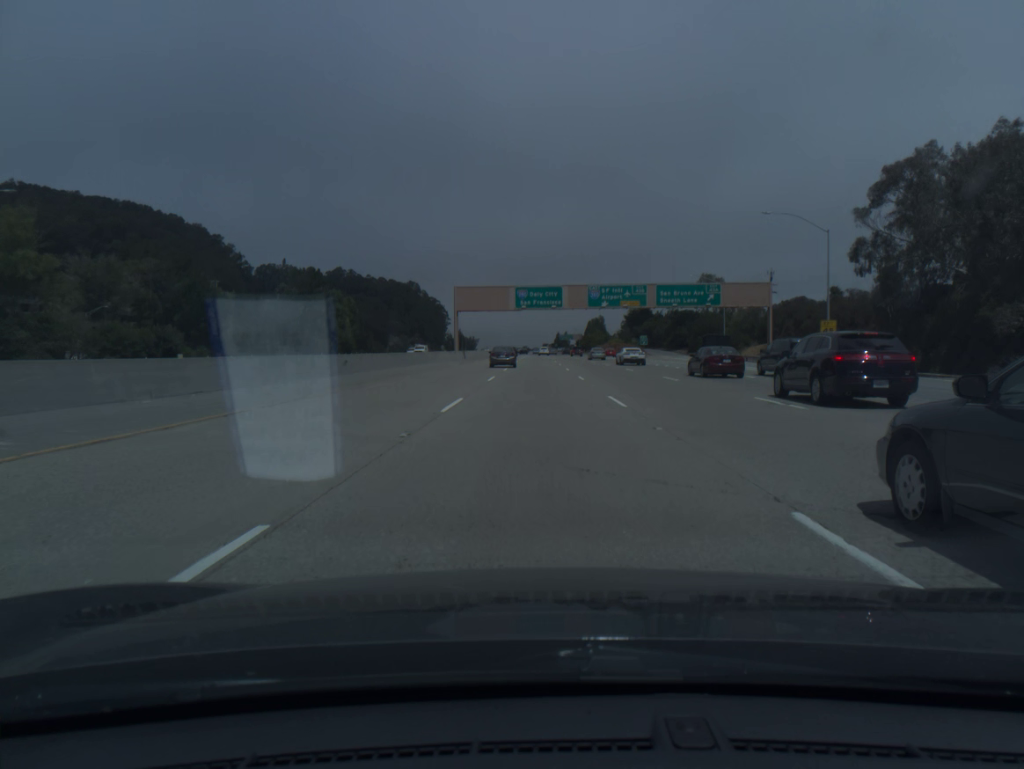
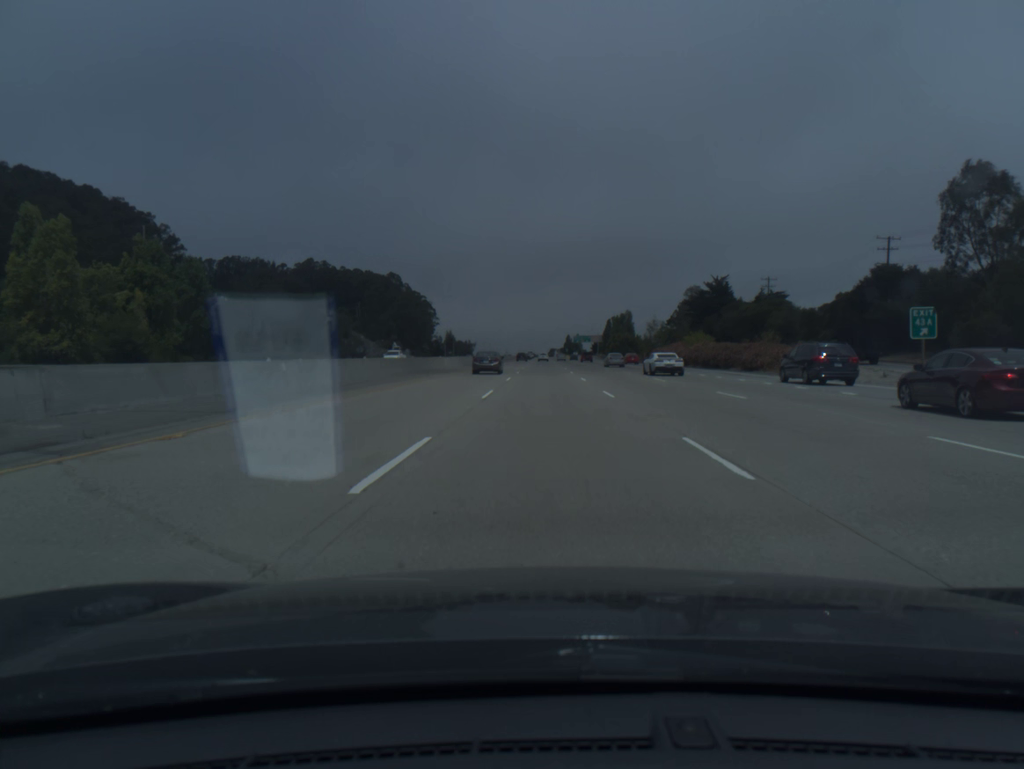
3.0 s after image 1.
(-0.4, +96.4) m; 0°
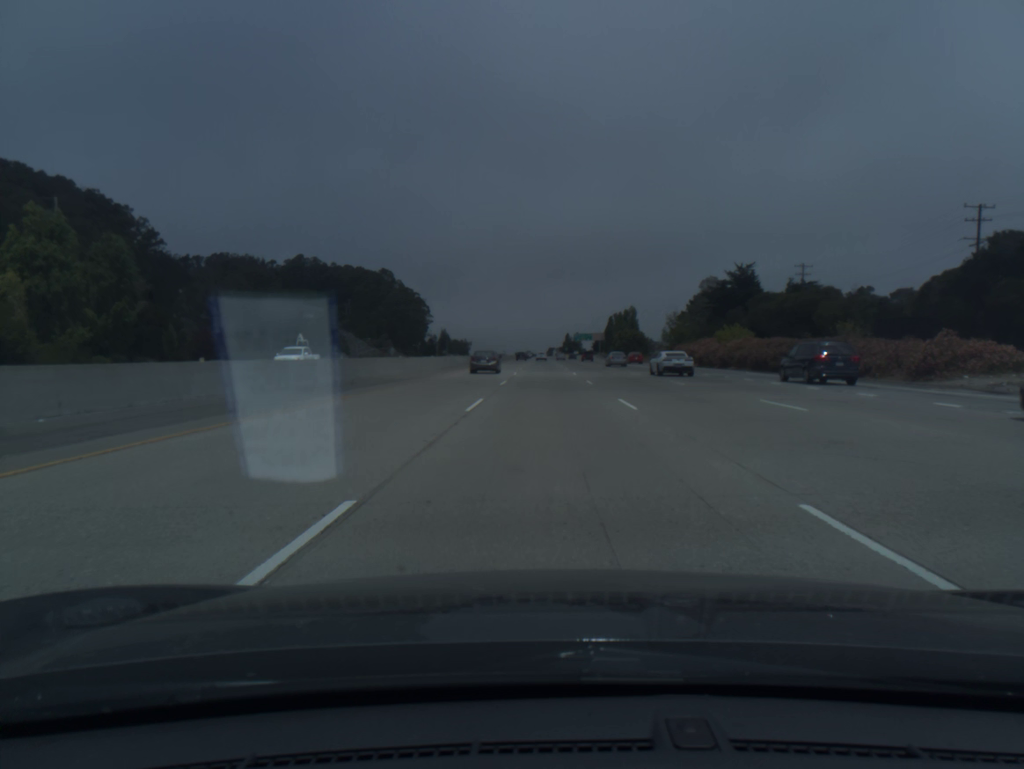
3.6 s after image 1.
(0.0, +19.5) m; 0°
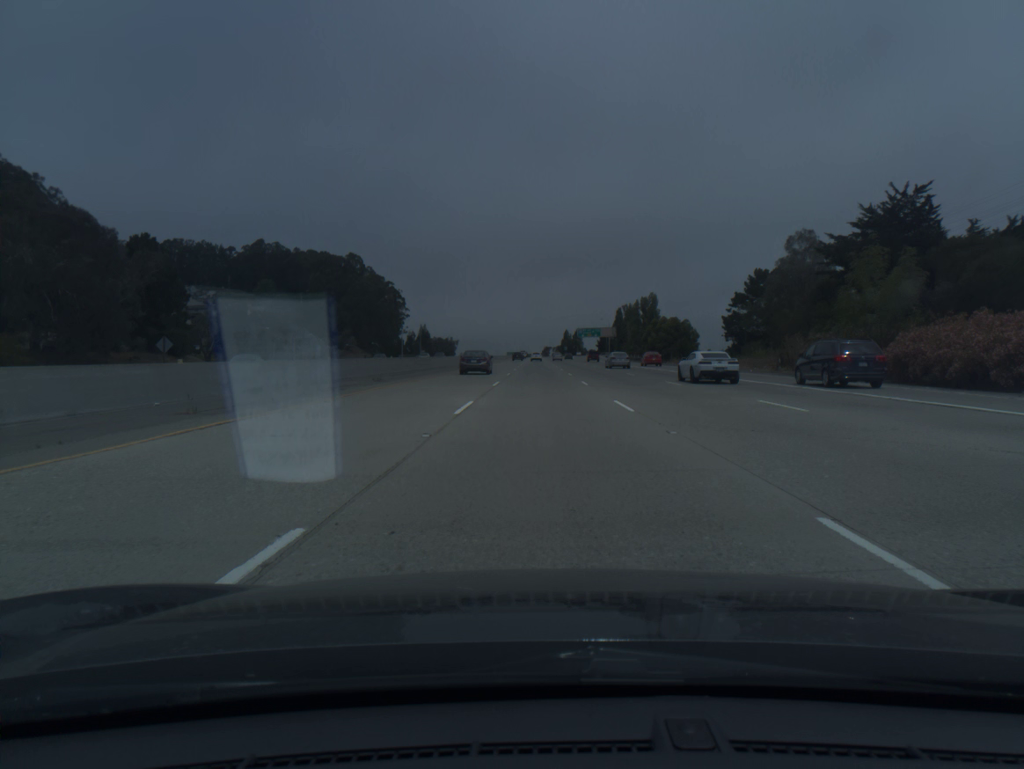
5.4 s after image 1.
(+0.2, +59.0) m; 0°
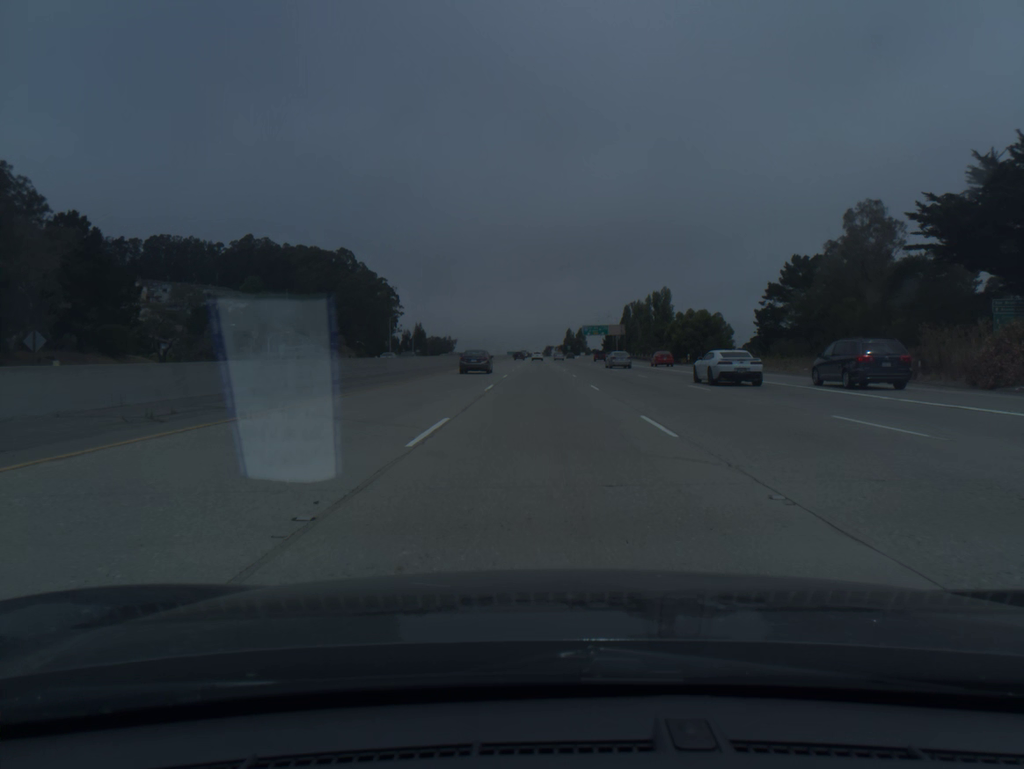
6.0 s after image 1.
(0.0, +19.8) m; 0°
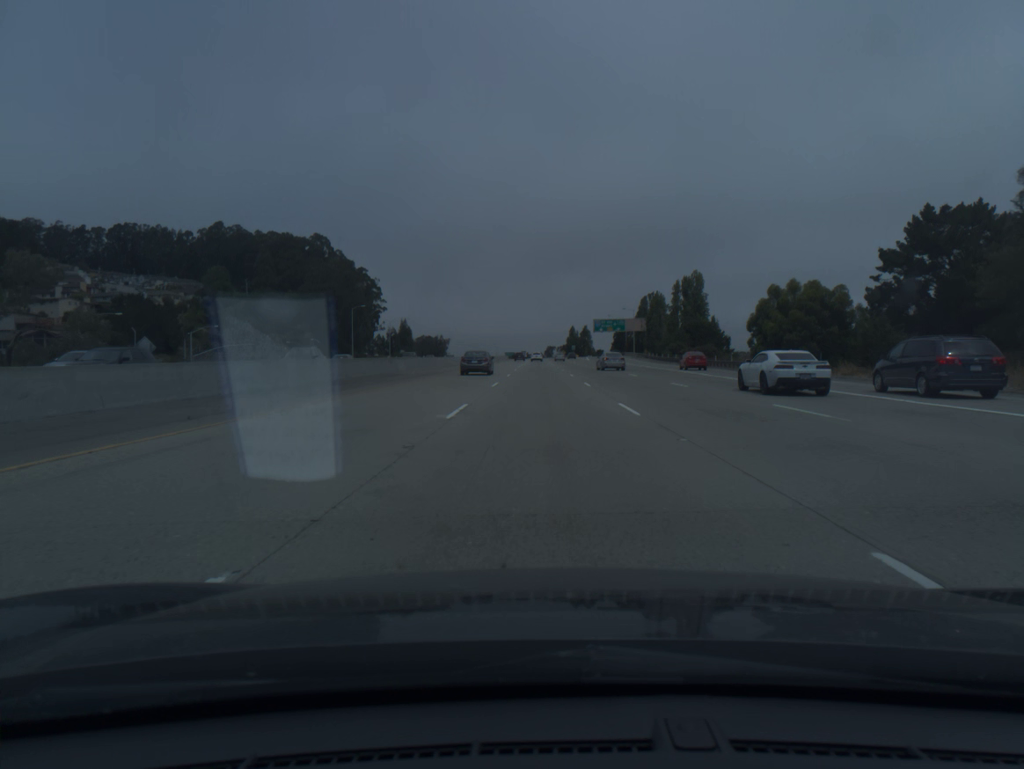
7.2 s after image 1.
(-0.1, +39.7) m; 0°
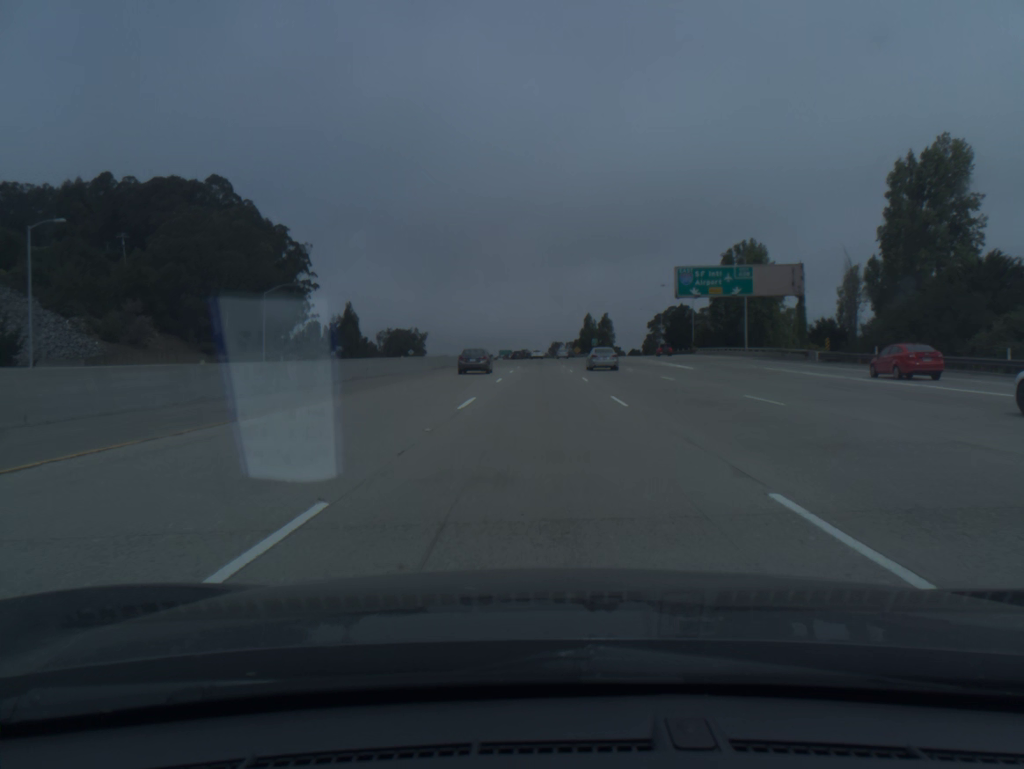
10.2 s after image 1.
(0.0, +100.2) m; 0°
